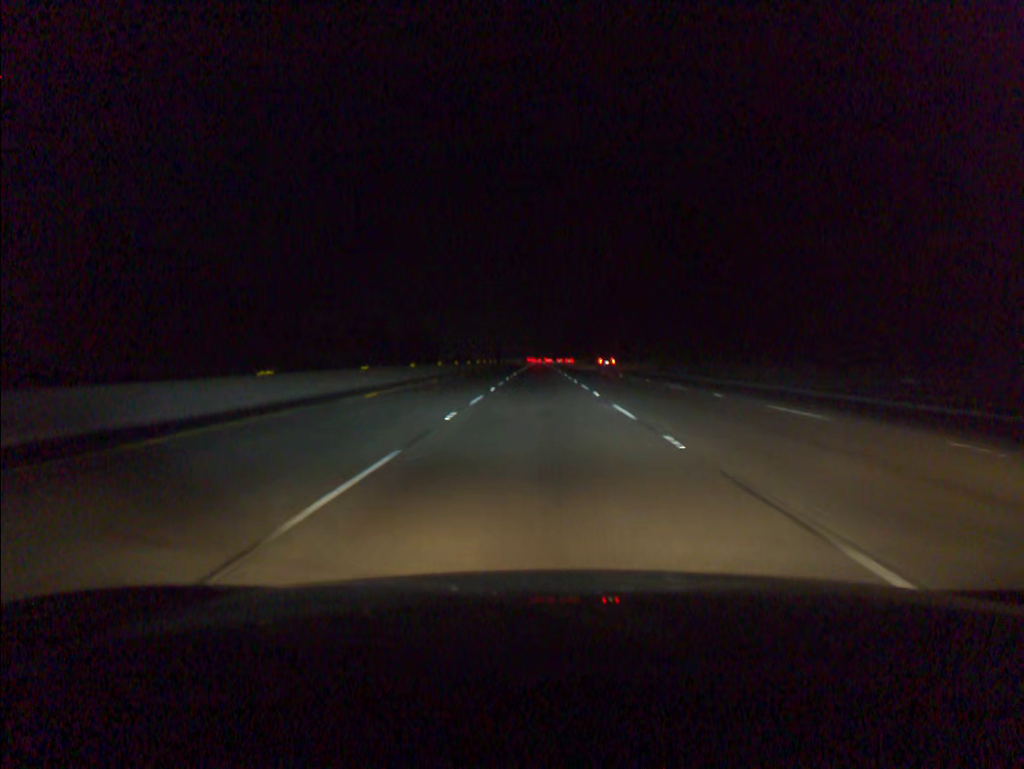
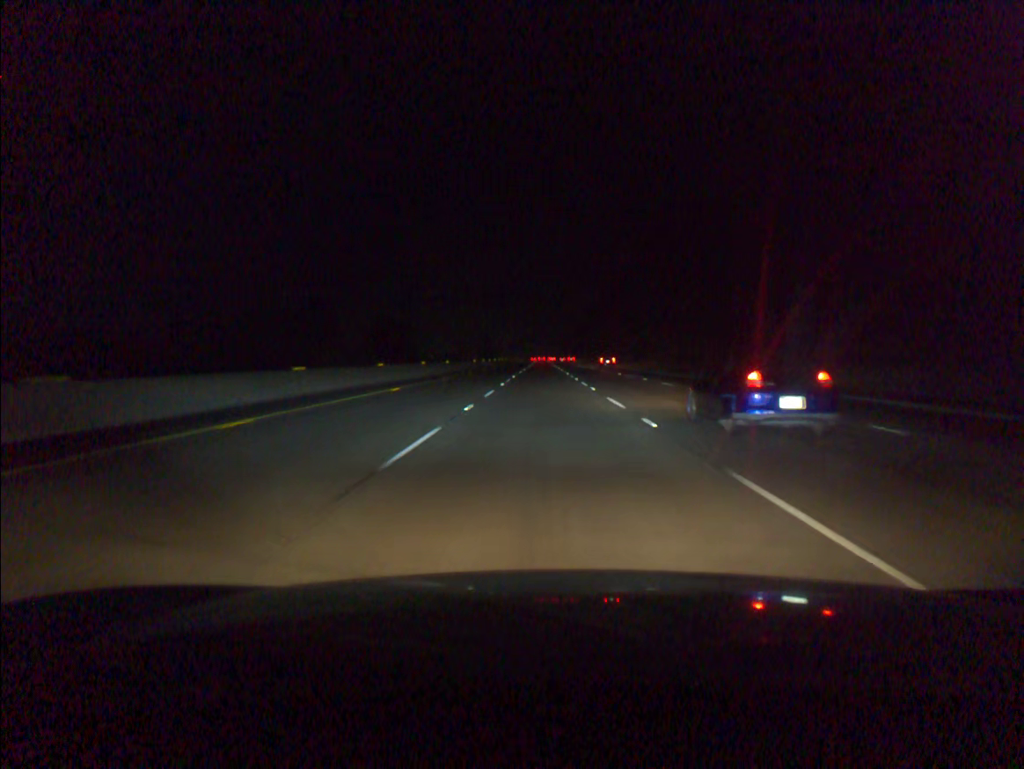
(-0.4, +84.6) m; 0°
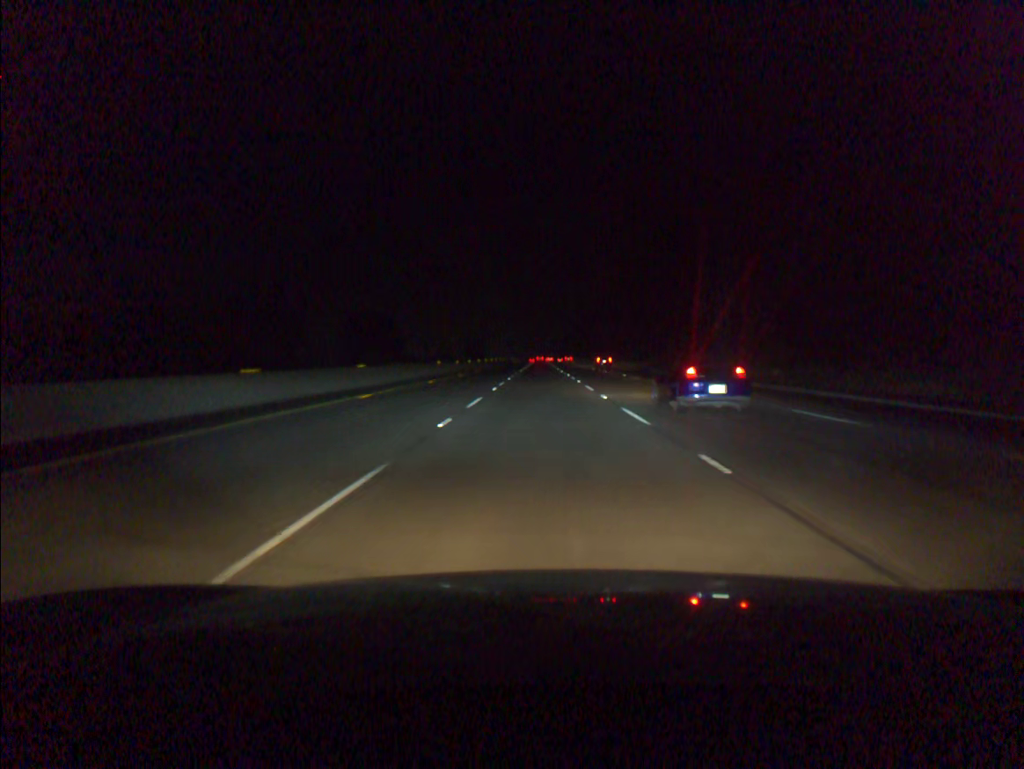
(+0.1, +33.9) m; 0°
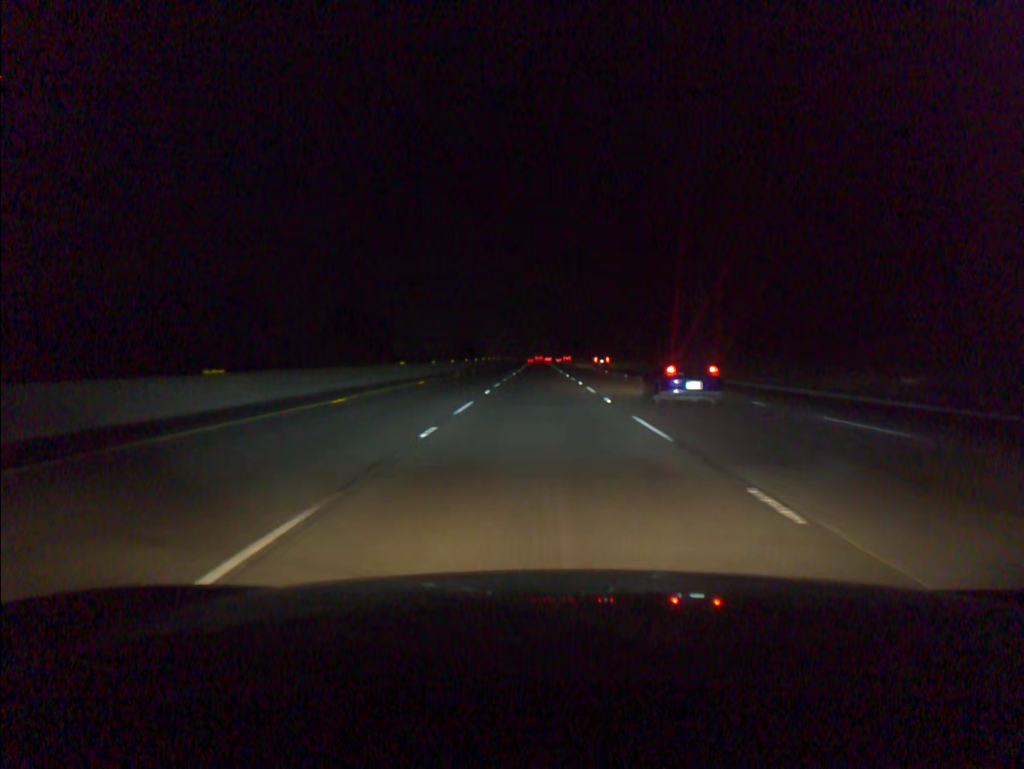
(0.0, +17.0) m; 0°
